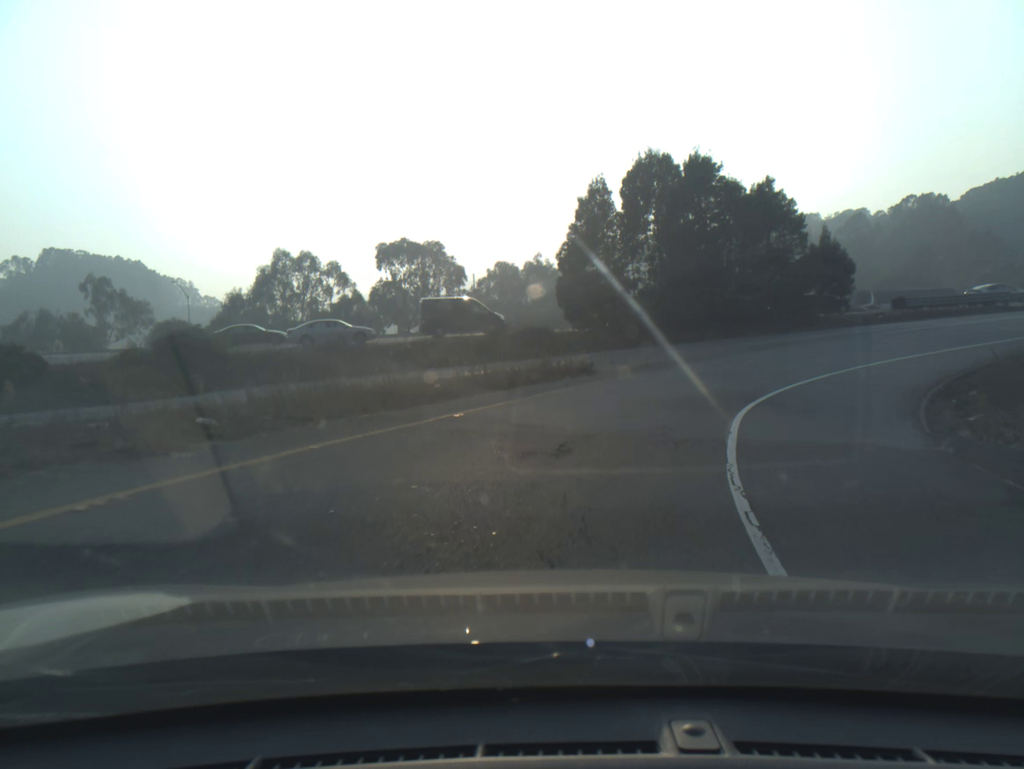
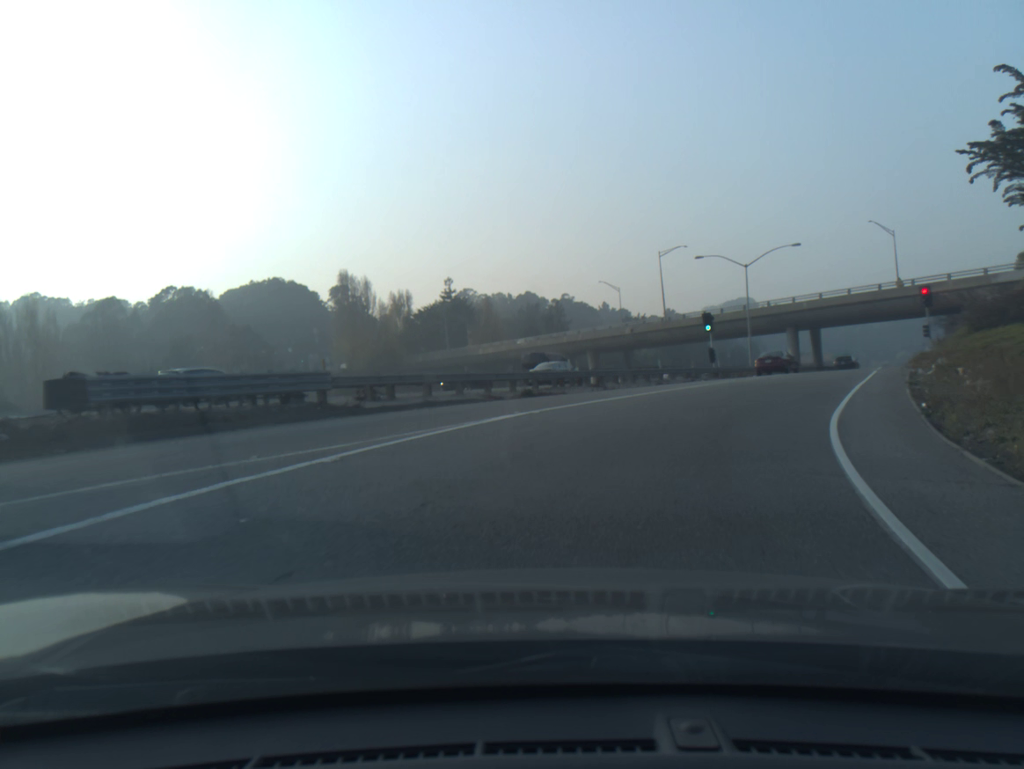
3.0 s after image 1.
(+13.3, +28.2) m; +50°
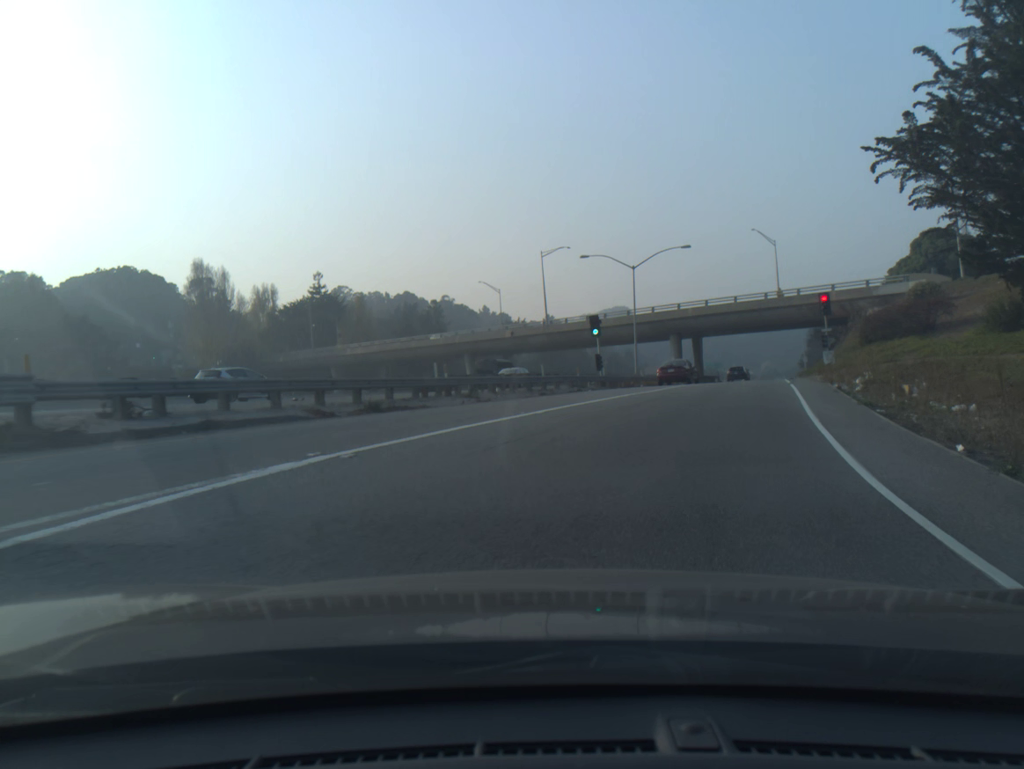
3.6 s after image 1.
(+0.5, +6.4) m; +9°
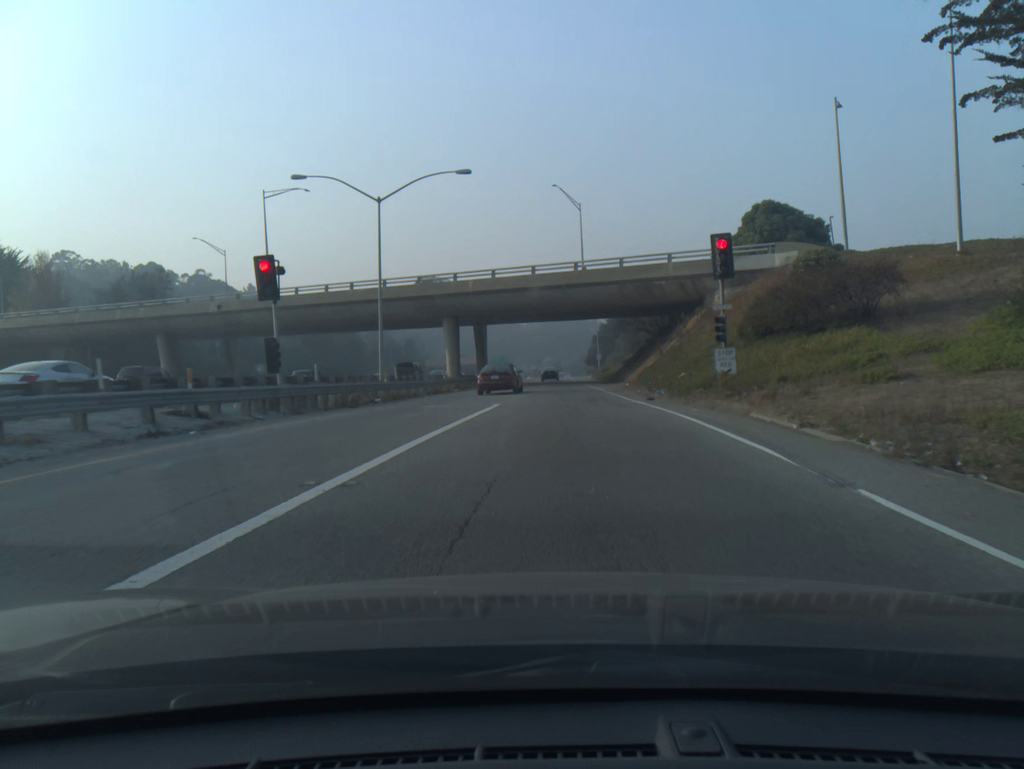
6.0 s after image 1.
(+4.2, +23.7) m; +14°
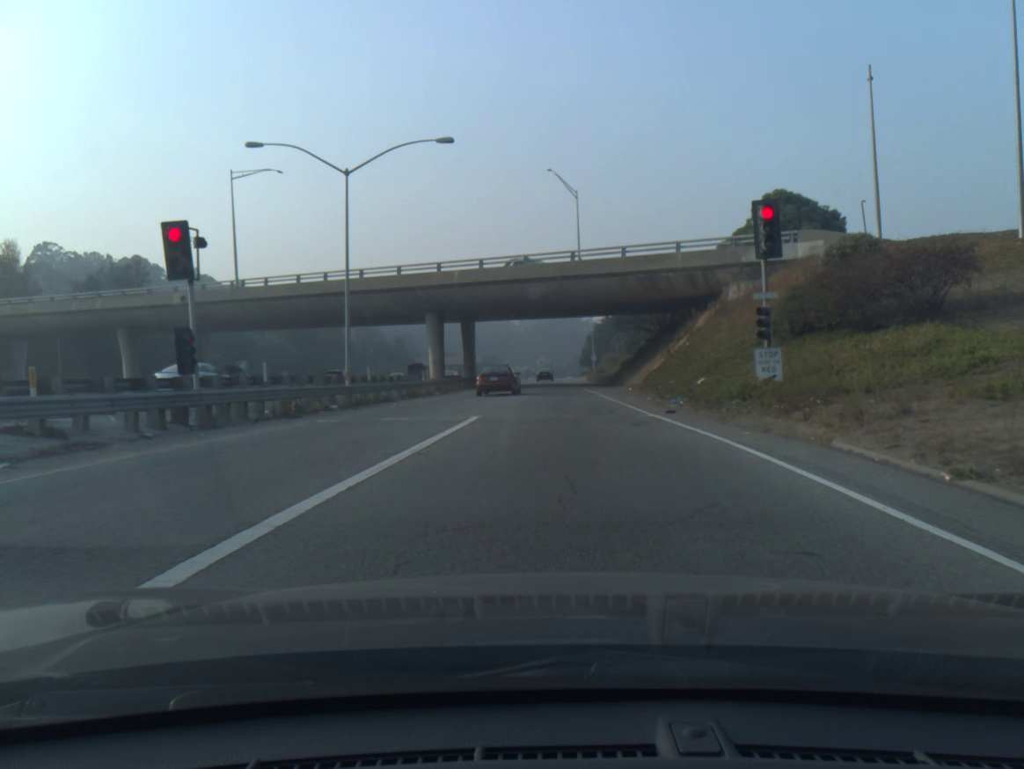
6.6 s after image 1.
(0.0, +5.1) m; 0°
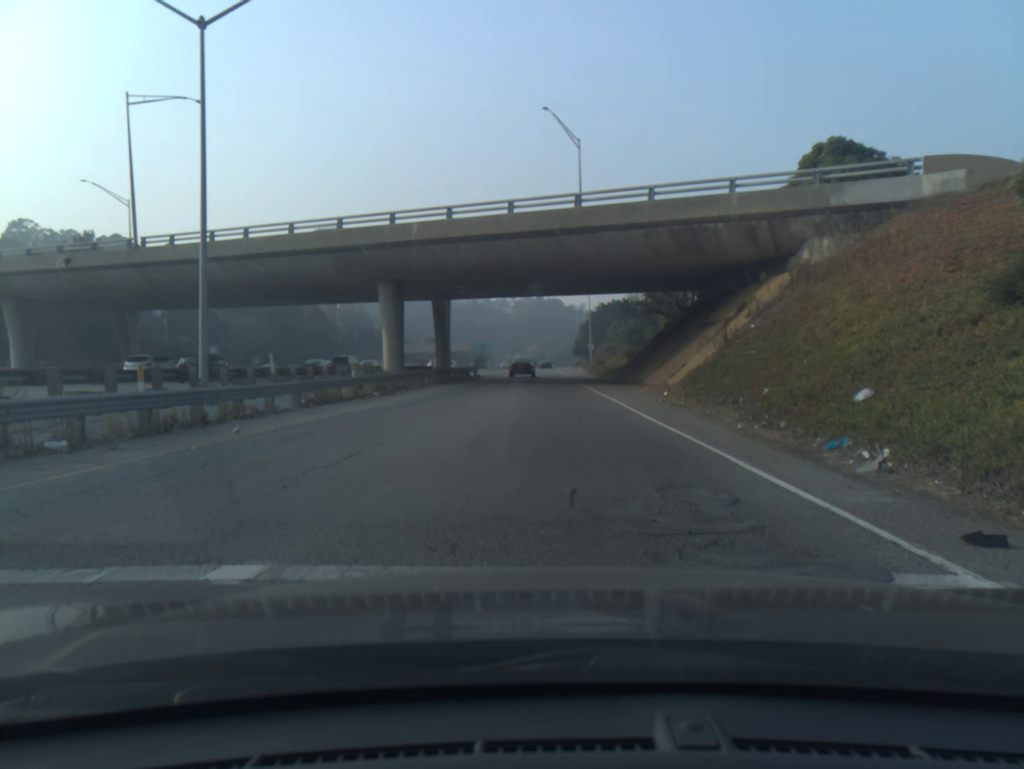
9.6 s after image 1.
(+0.1, +14.1) m; +1°
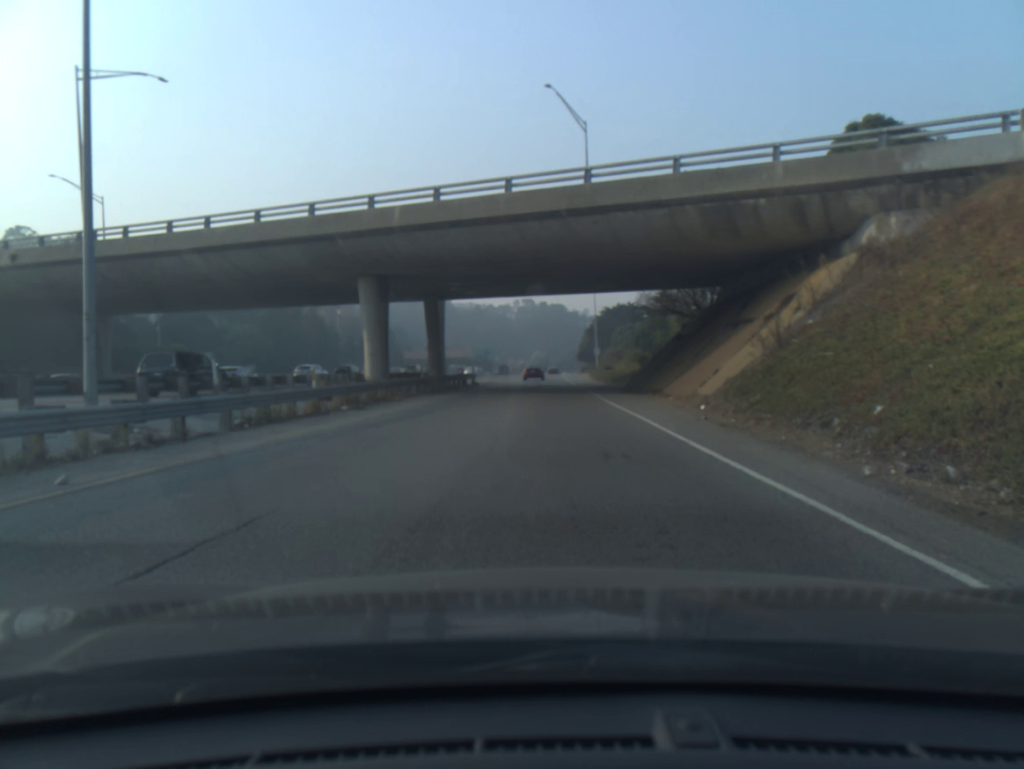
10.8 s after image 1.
(0.0, +5.0) m; -1°
